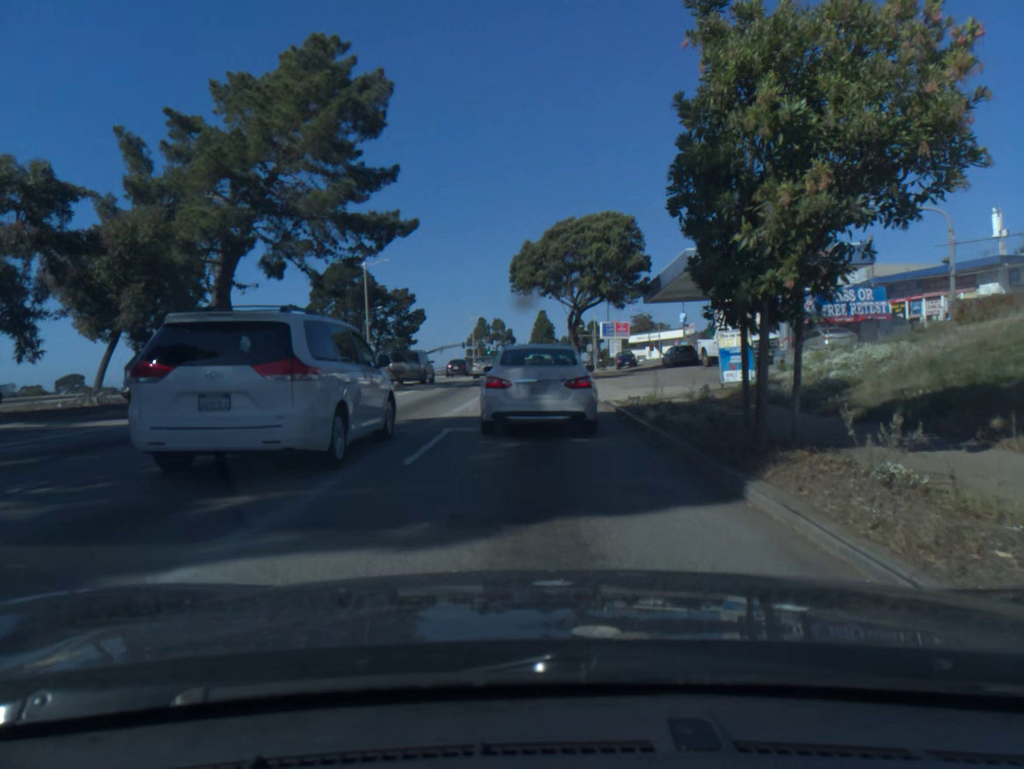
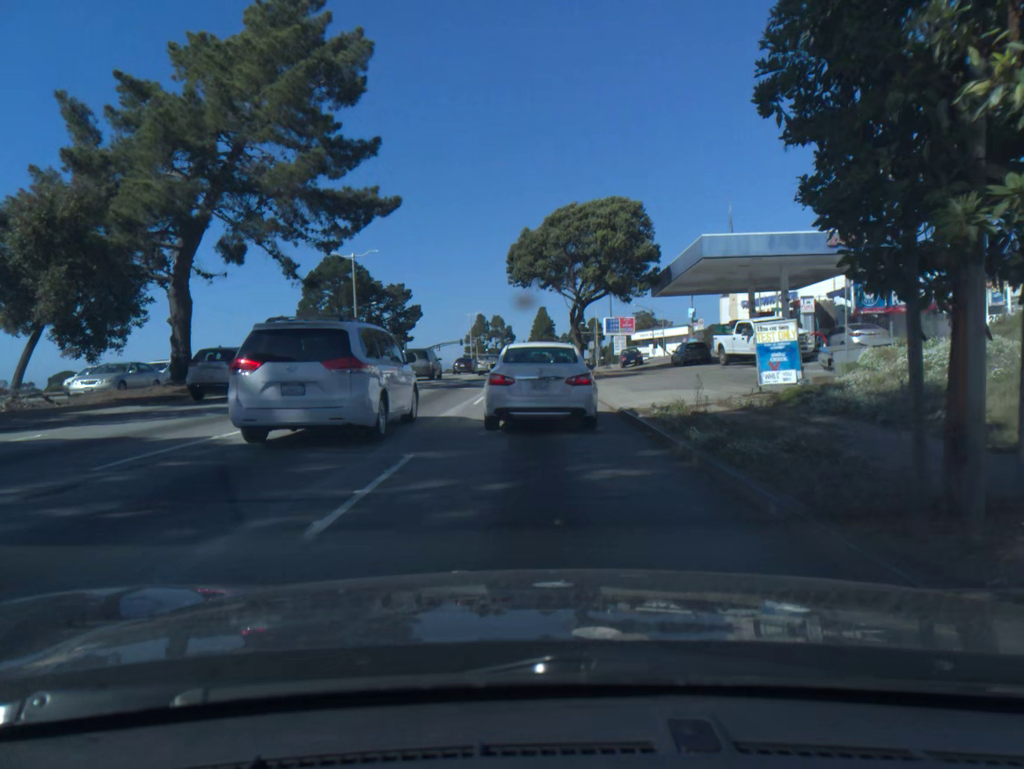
(0.0, +3.7) m; 0°
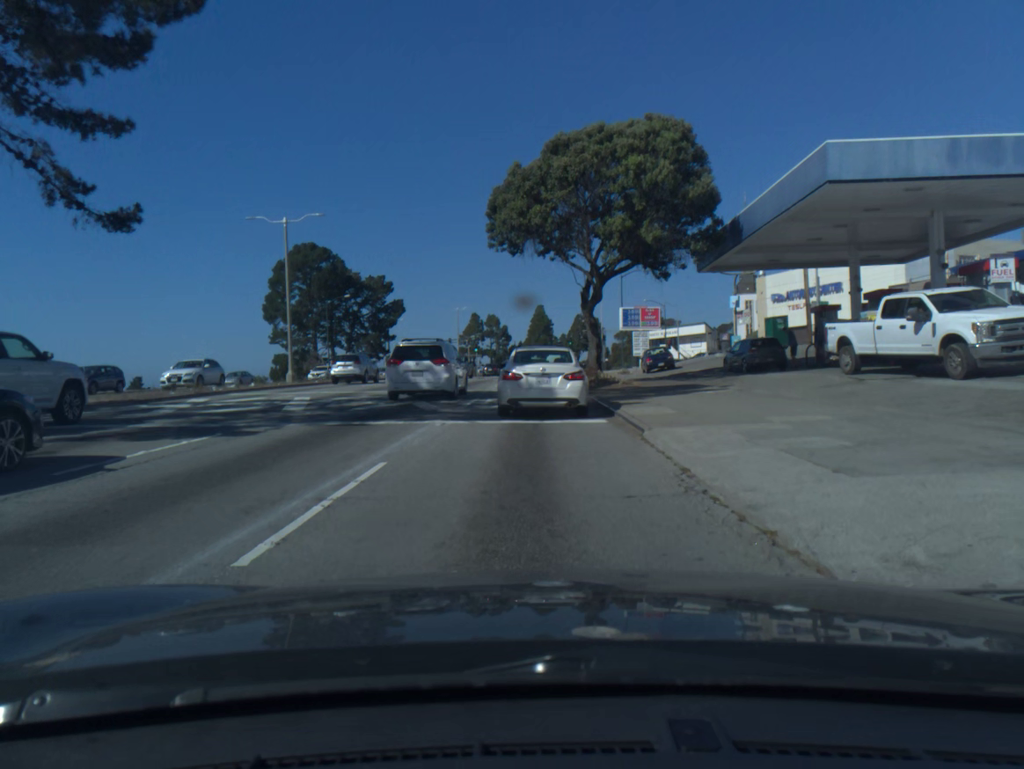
(0.0, +15.3) m; 0°
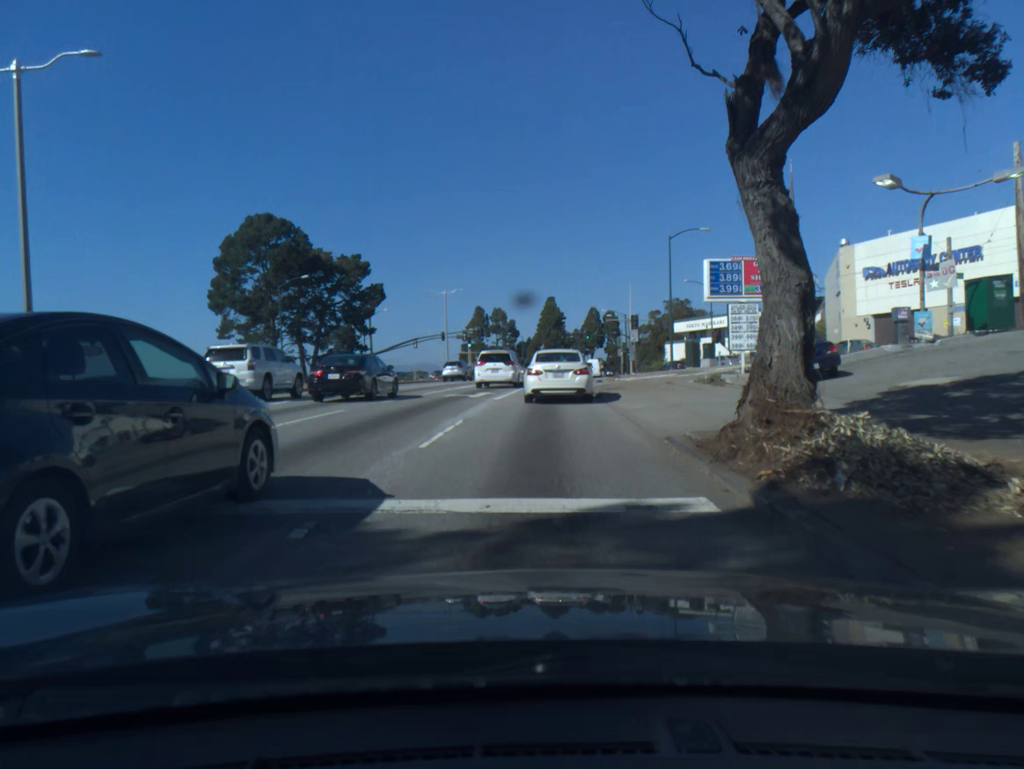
(-0.2, +23.2) m; -1°
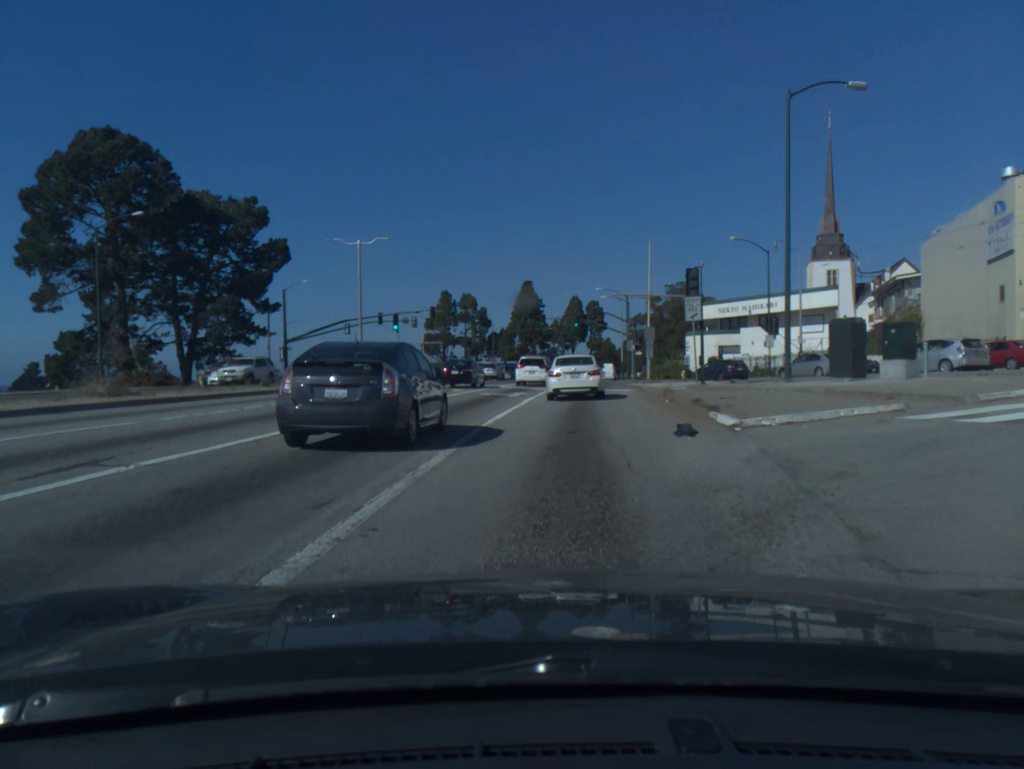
(+0.4, +29.7) m; +1°
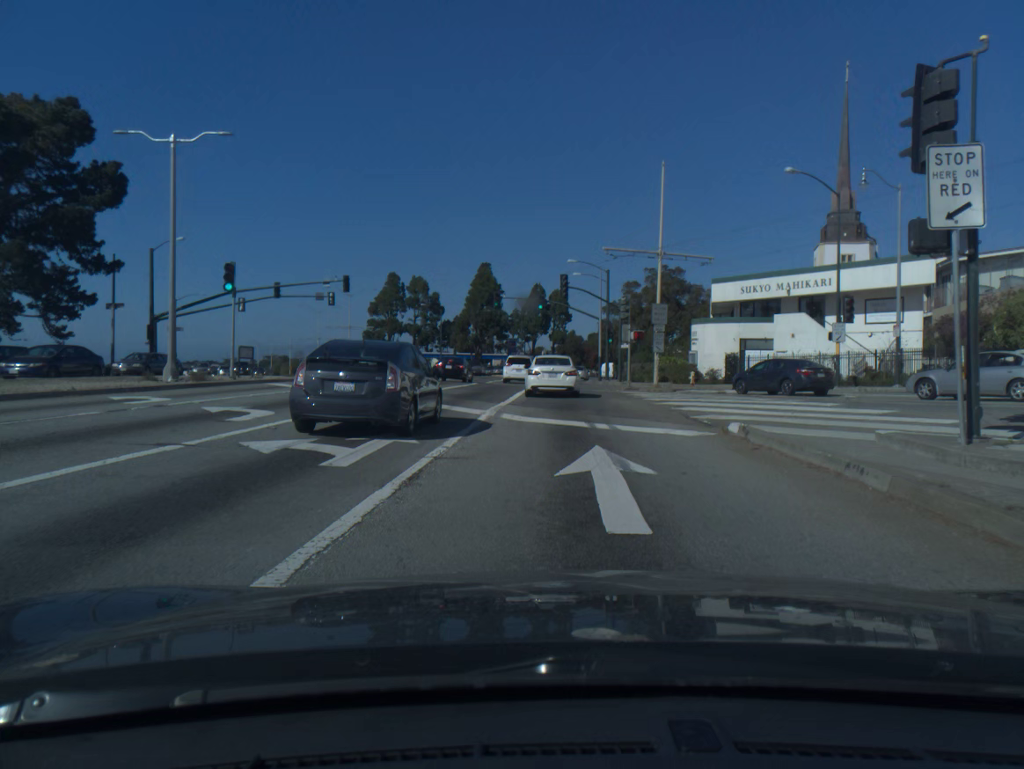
(+0.8, +20.9) m; +3°
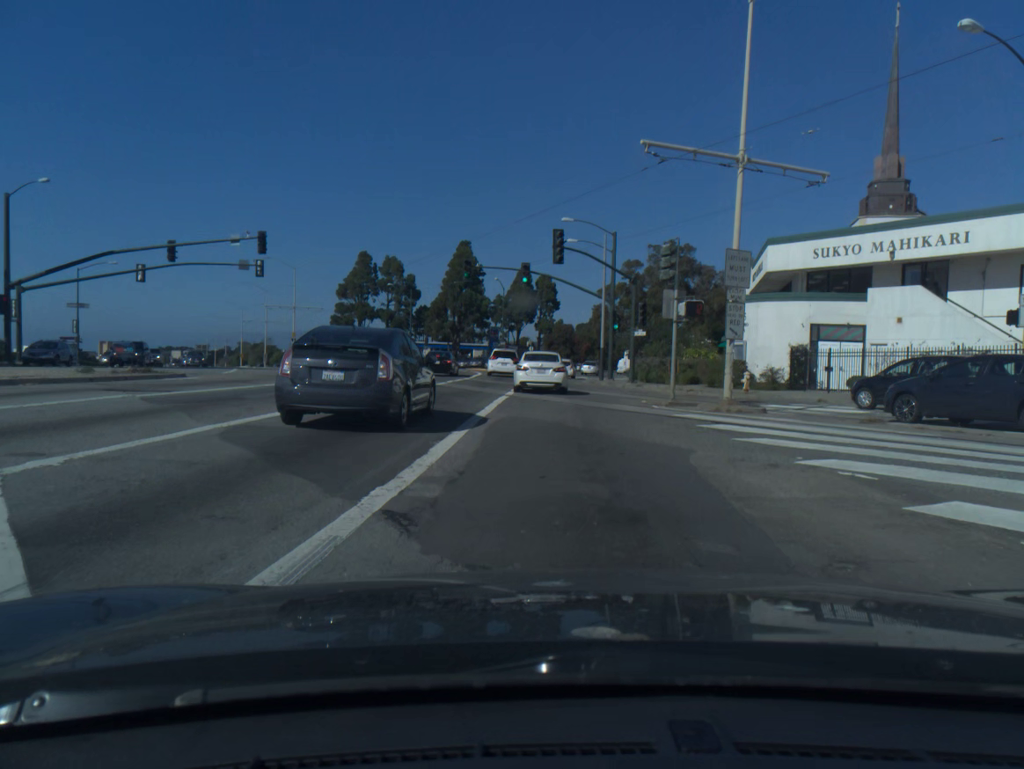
(+0.2, +15.6) m; +1°
